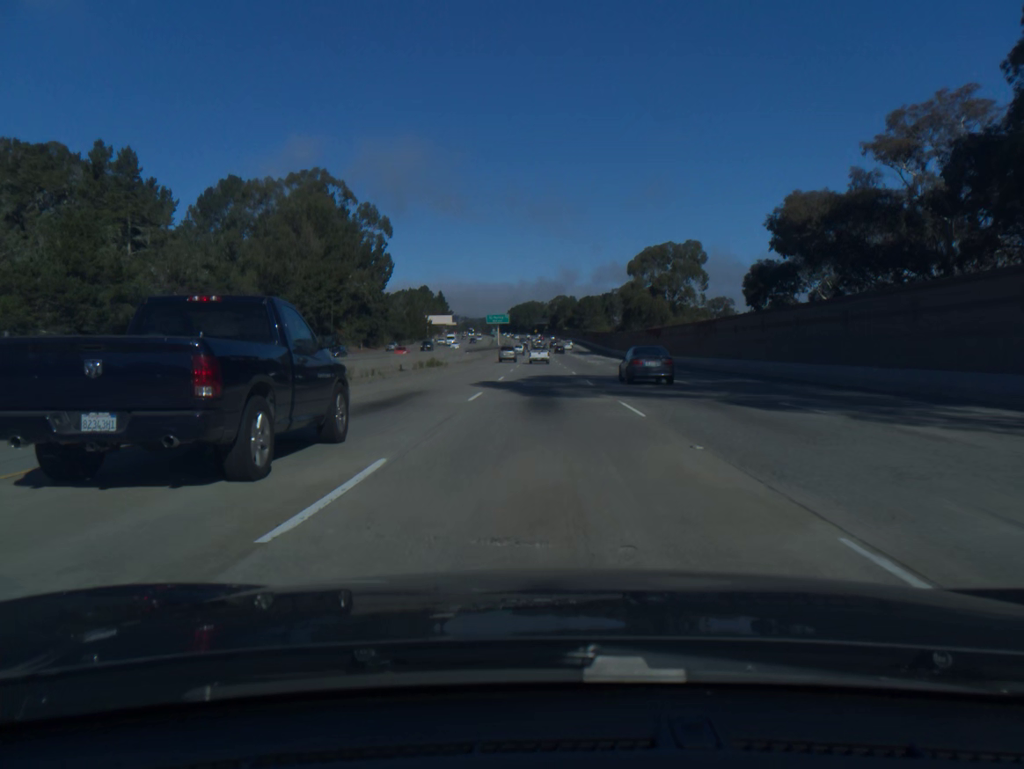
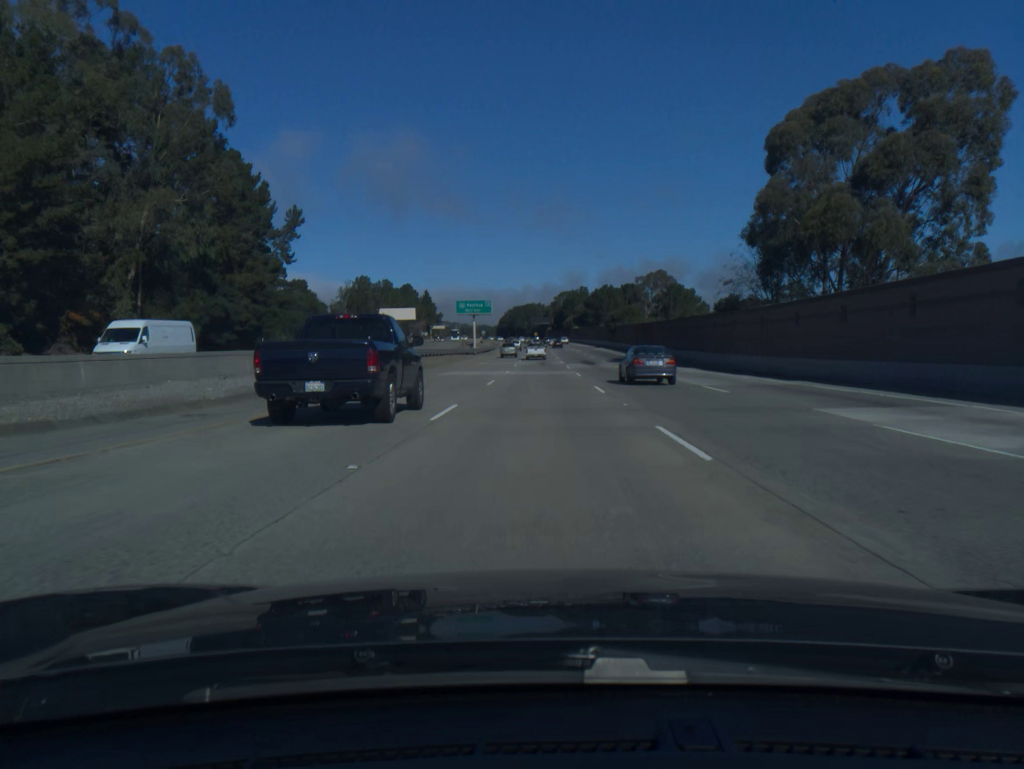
(+0.1, +79.0) m; 0°
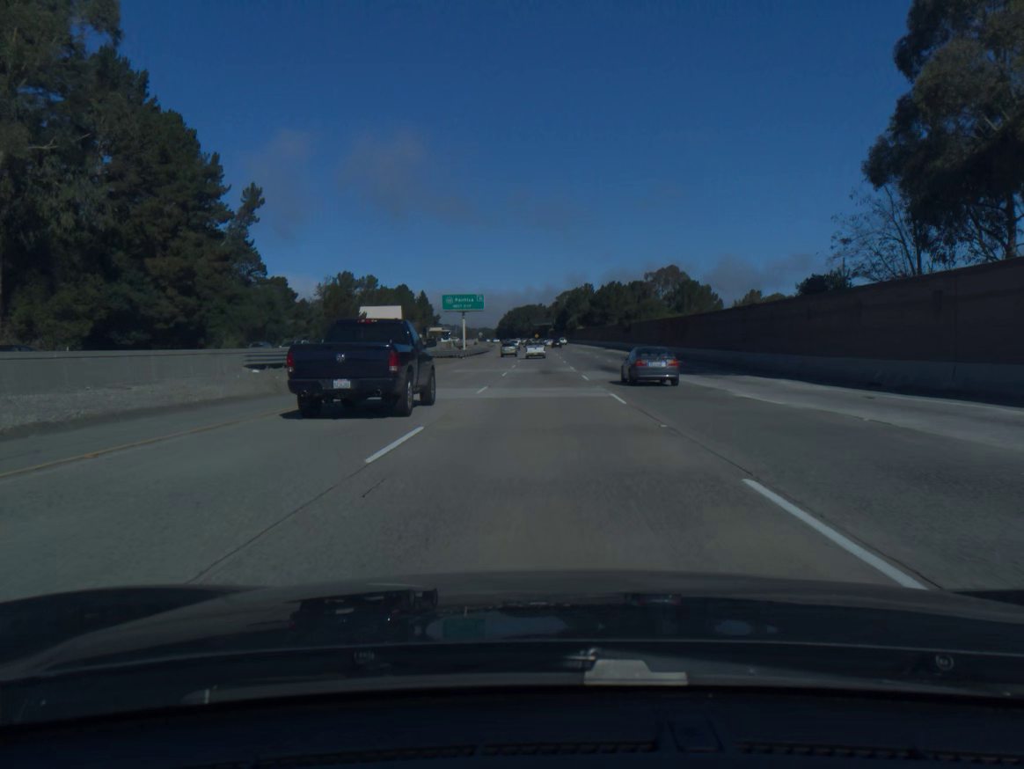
(0.0, +19.8) m; 0°
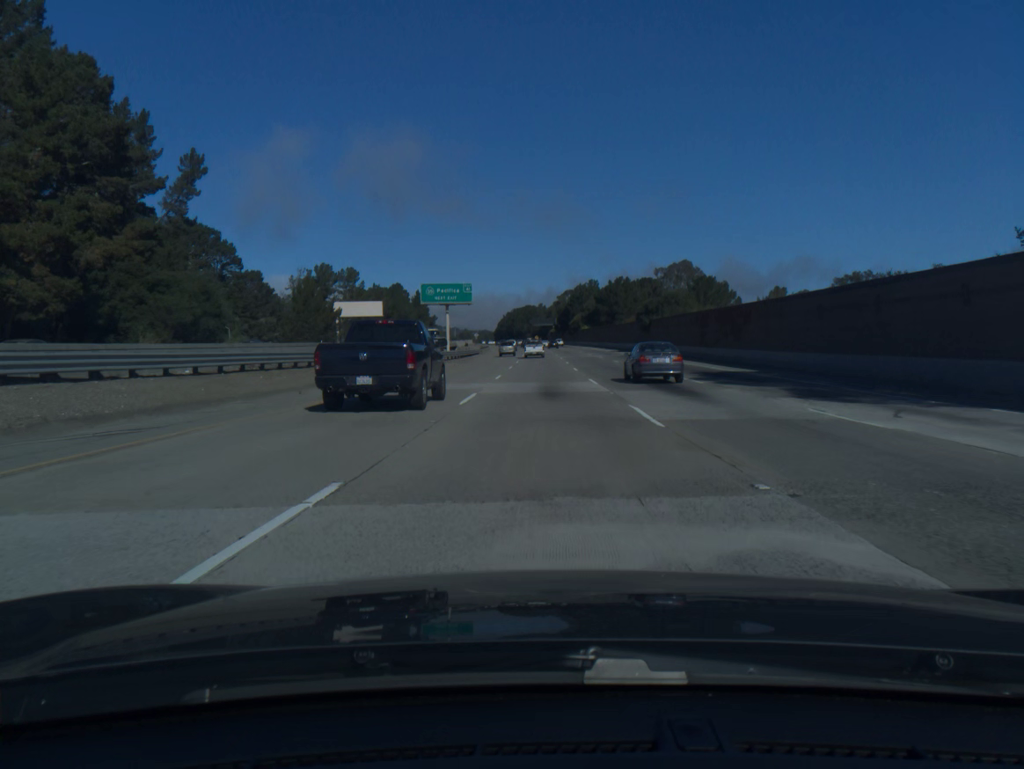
(0.0, +19.9) m; 0°
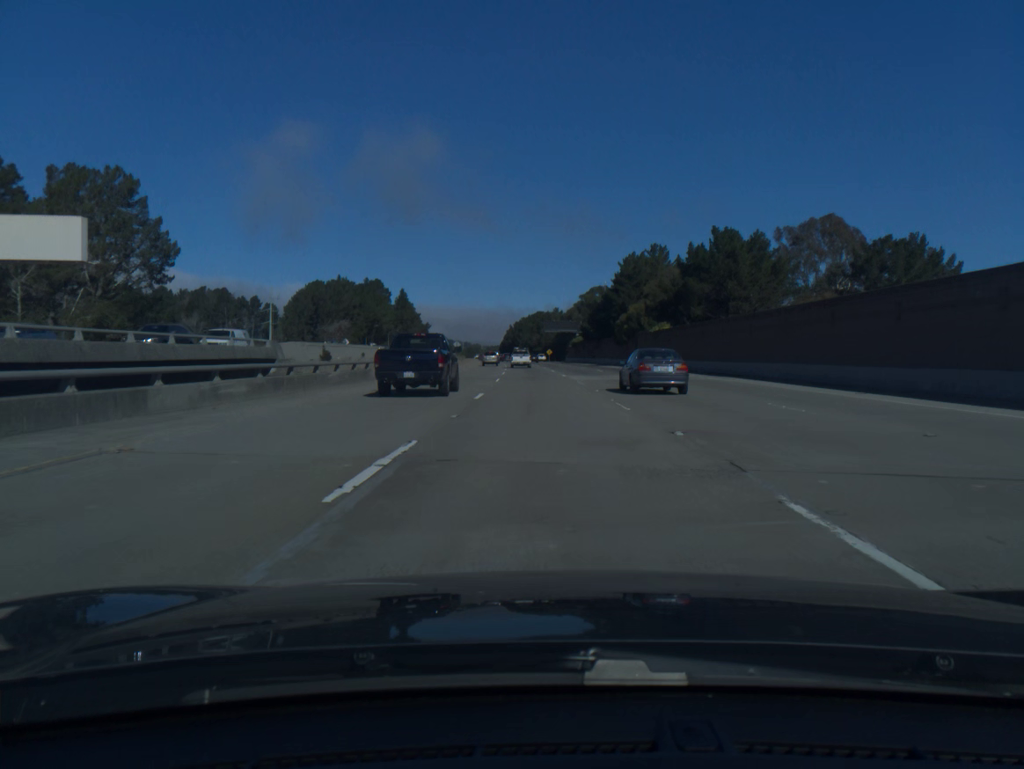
(-0.2, +99.1) m; -1°
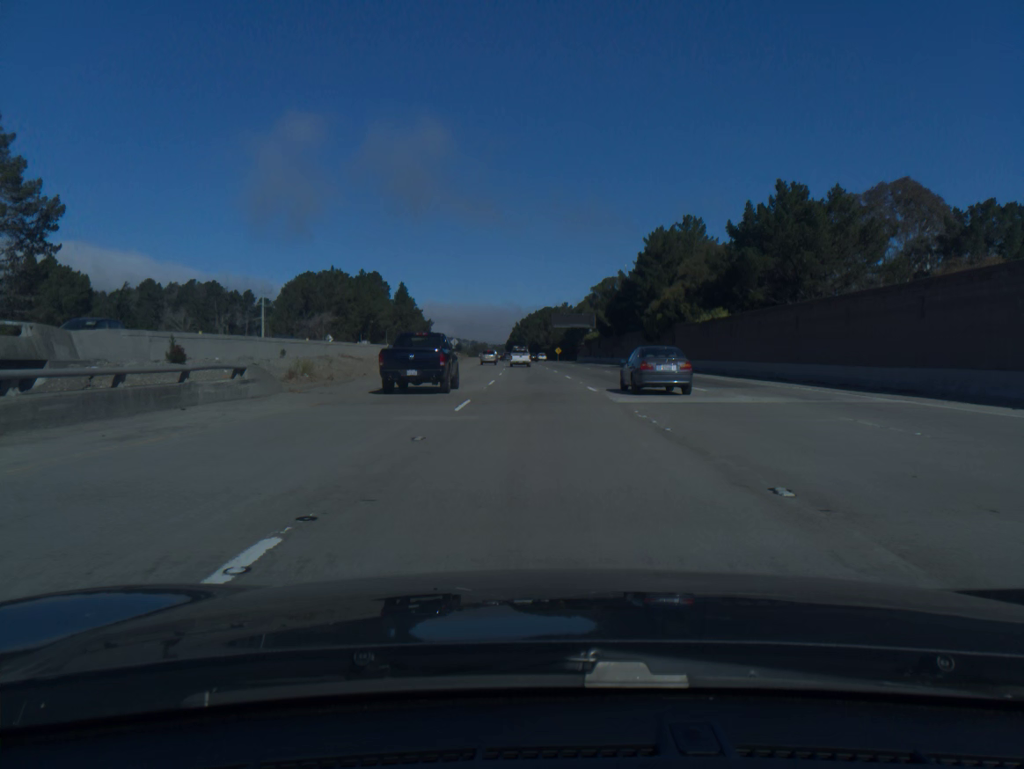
(-0.1, +19.8) m; -1°
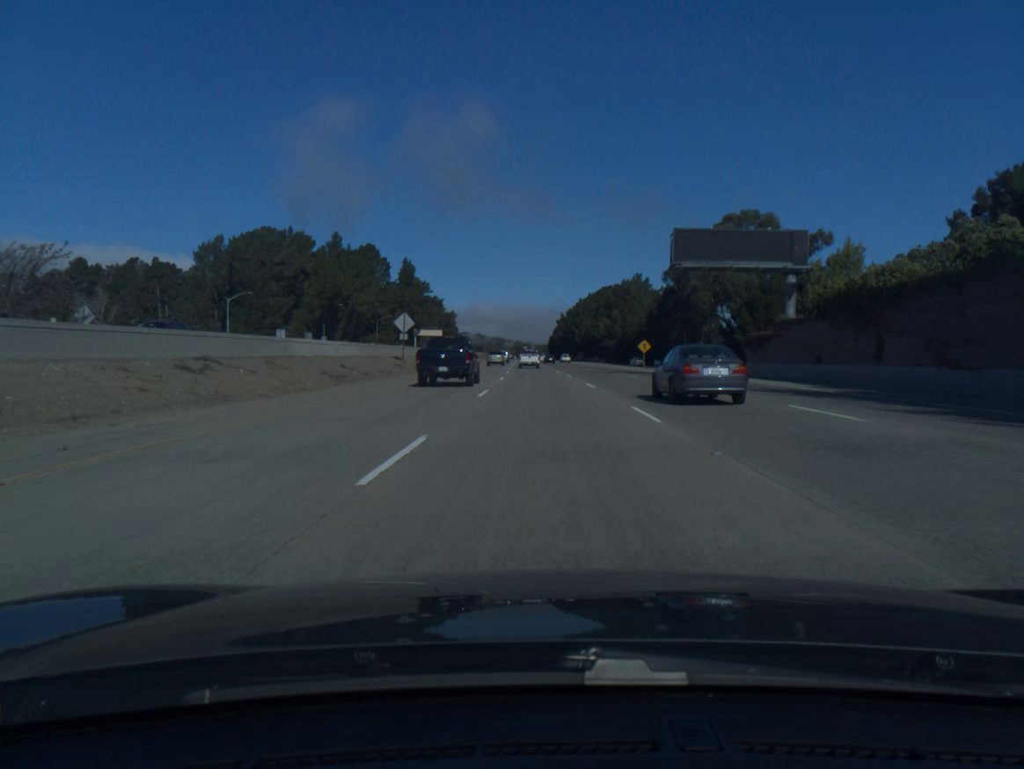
(-3.0, +98.7) m; -3°
